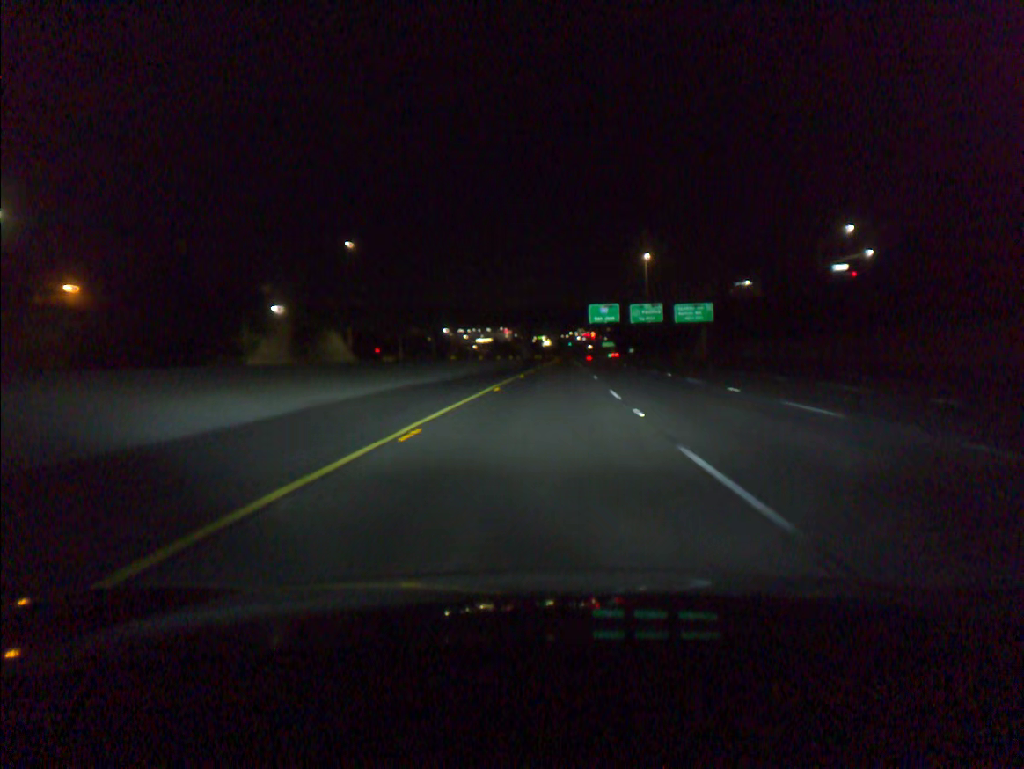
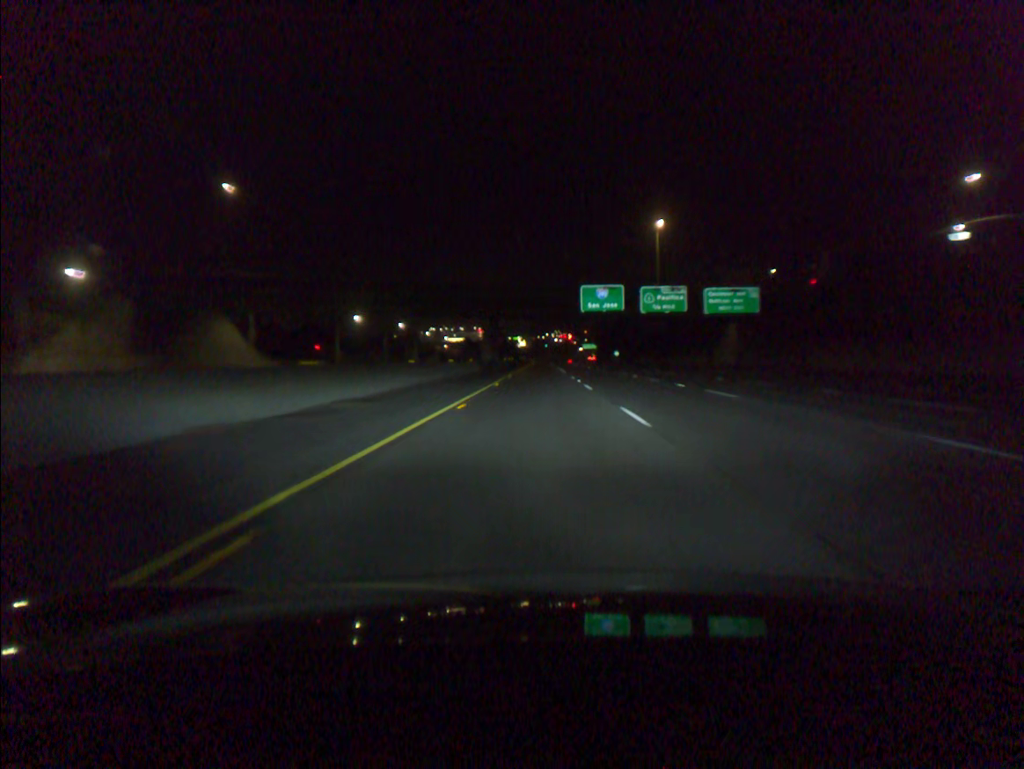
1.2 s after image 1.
(+0.7, +36.4) m; +2°
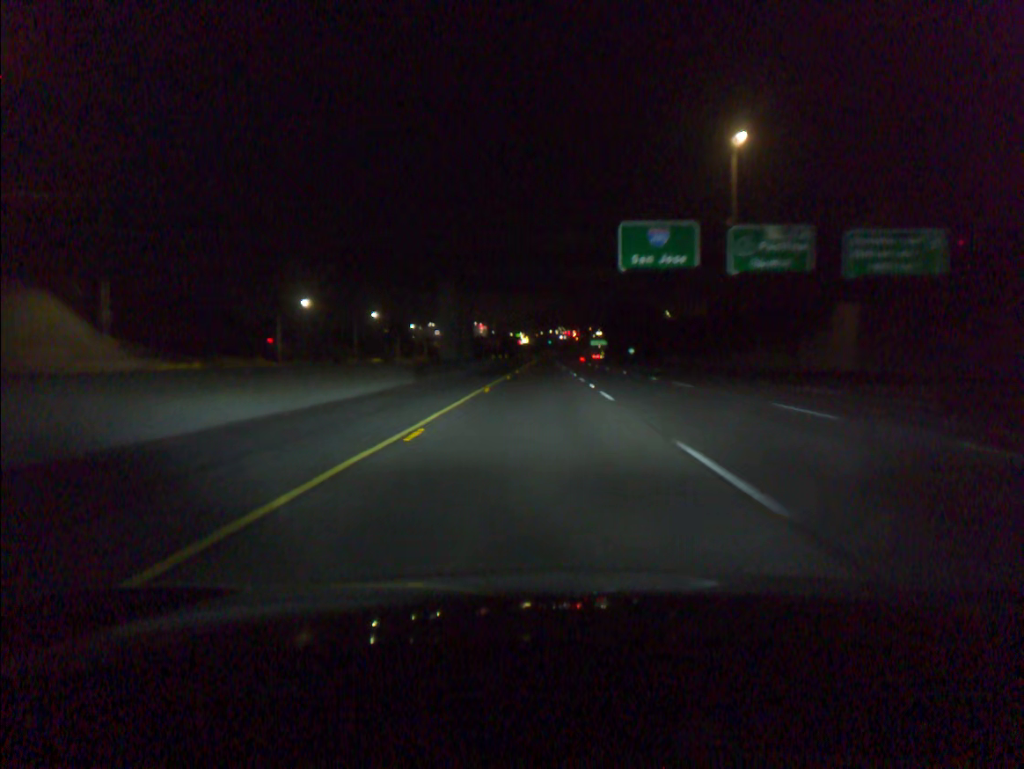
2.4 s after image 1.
(0.0, +36.4) m; 0°
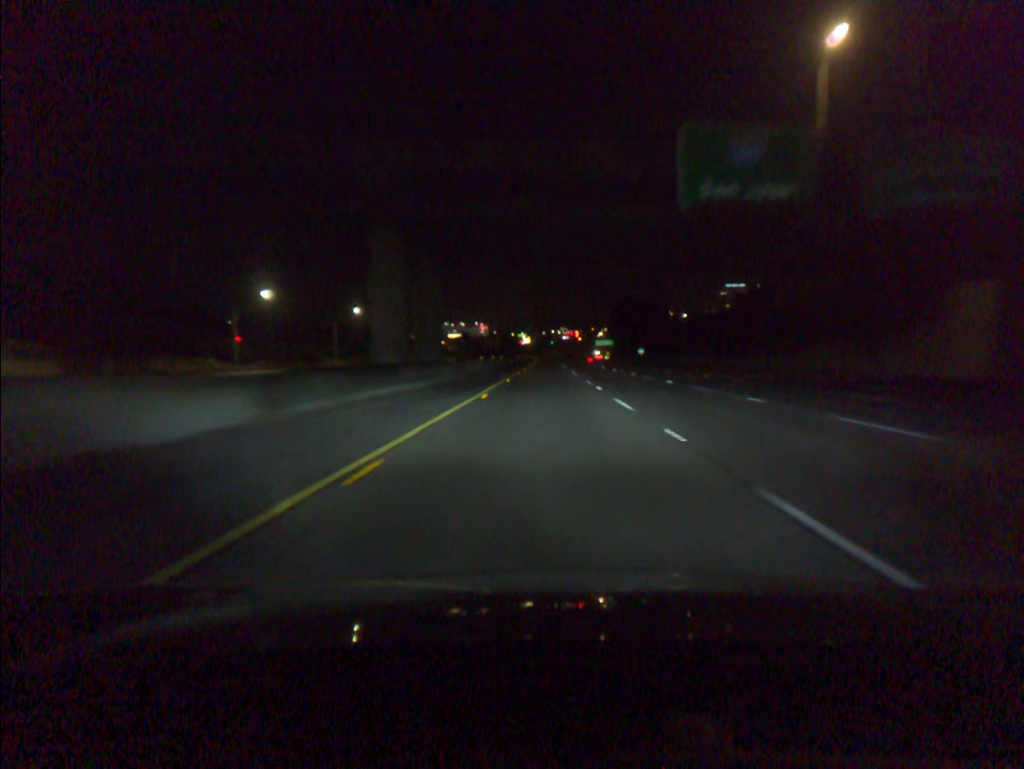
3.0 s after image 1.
(0.0, +18.2) m; 0°
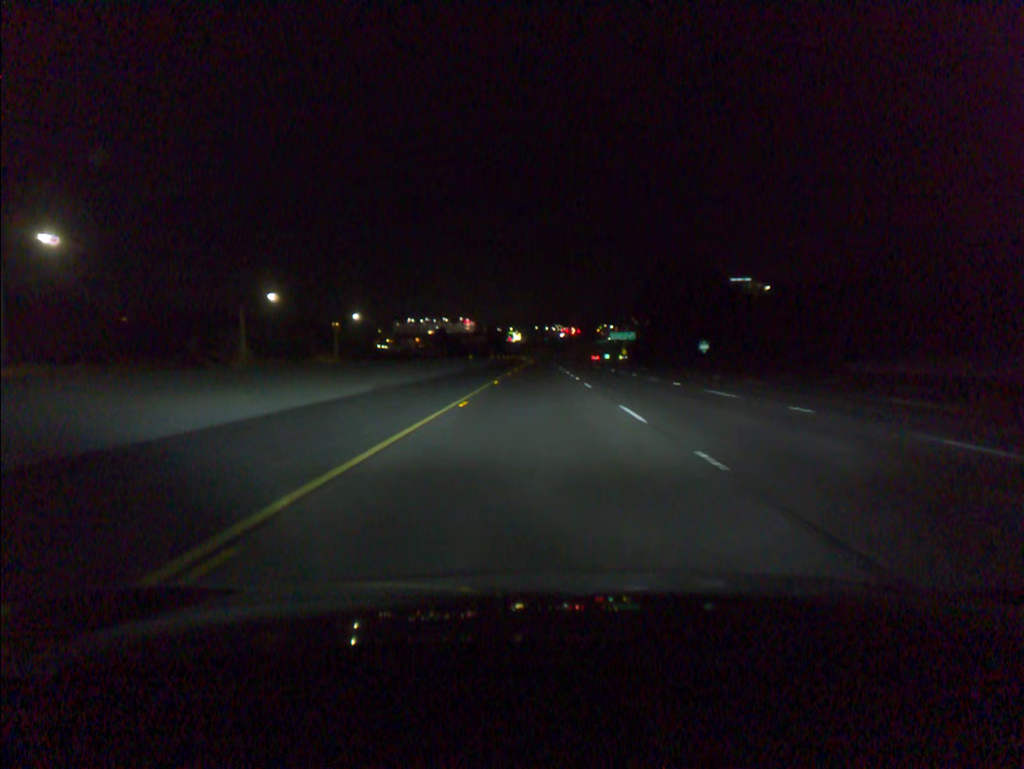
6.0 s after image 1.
(+0.5, +91.3) m; +1°
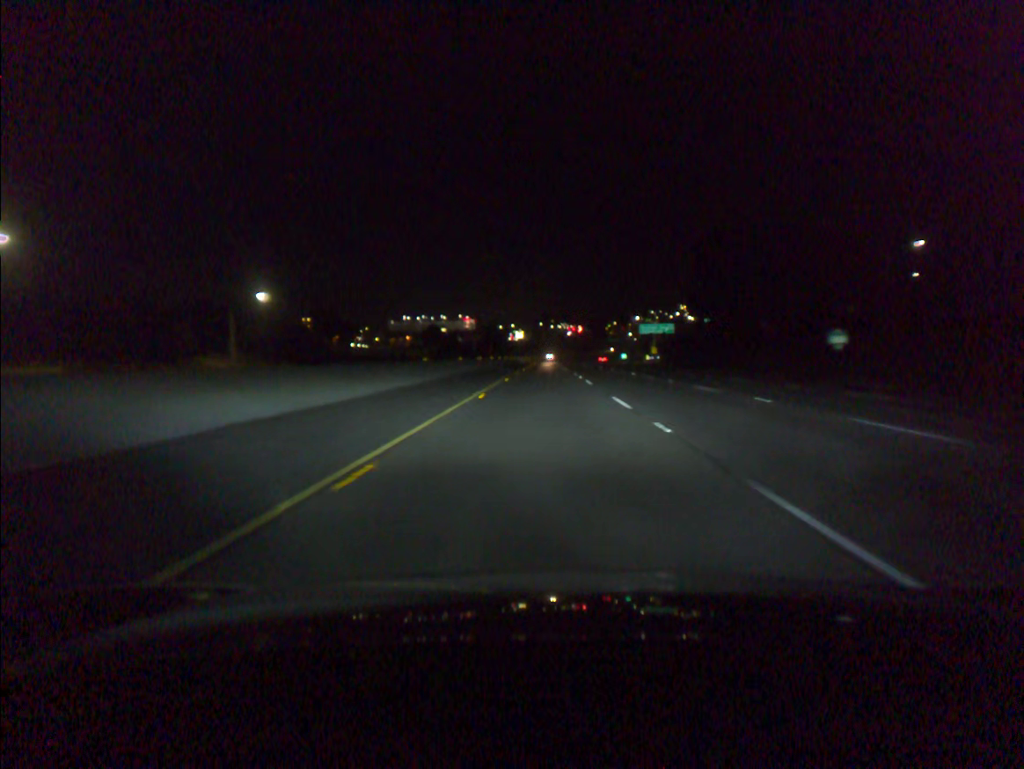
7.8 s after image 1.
(-0.2, +55.0) m; 0°
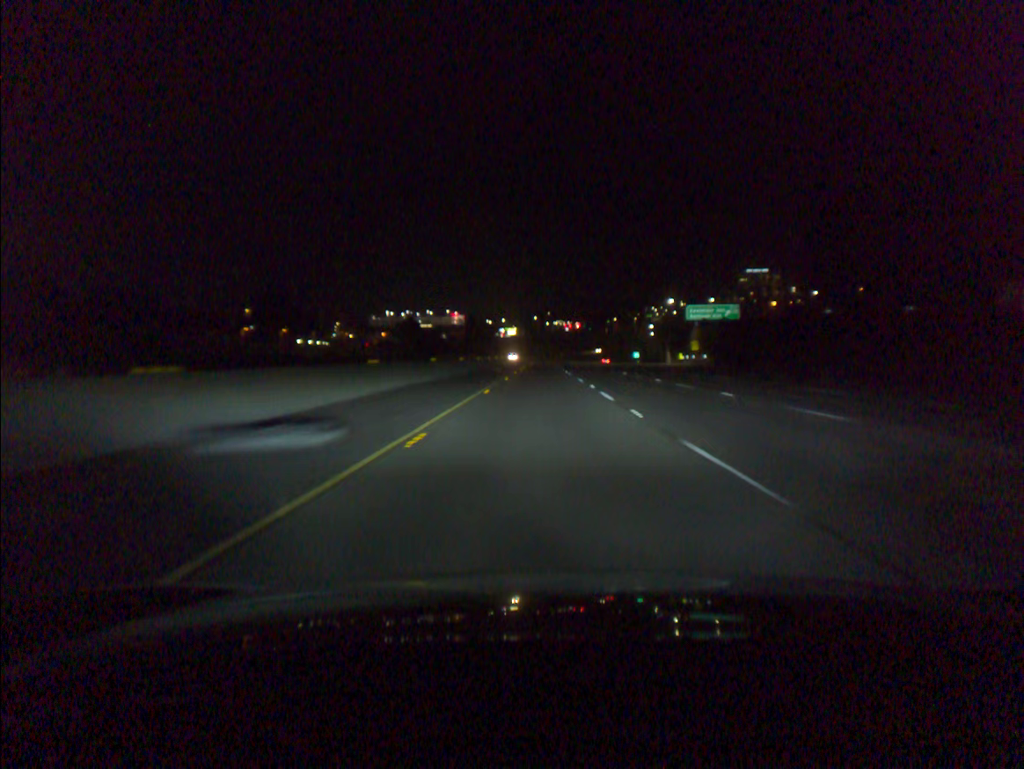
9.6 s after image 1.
(+0.1, +55.1) m; 0°
